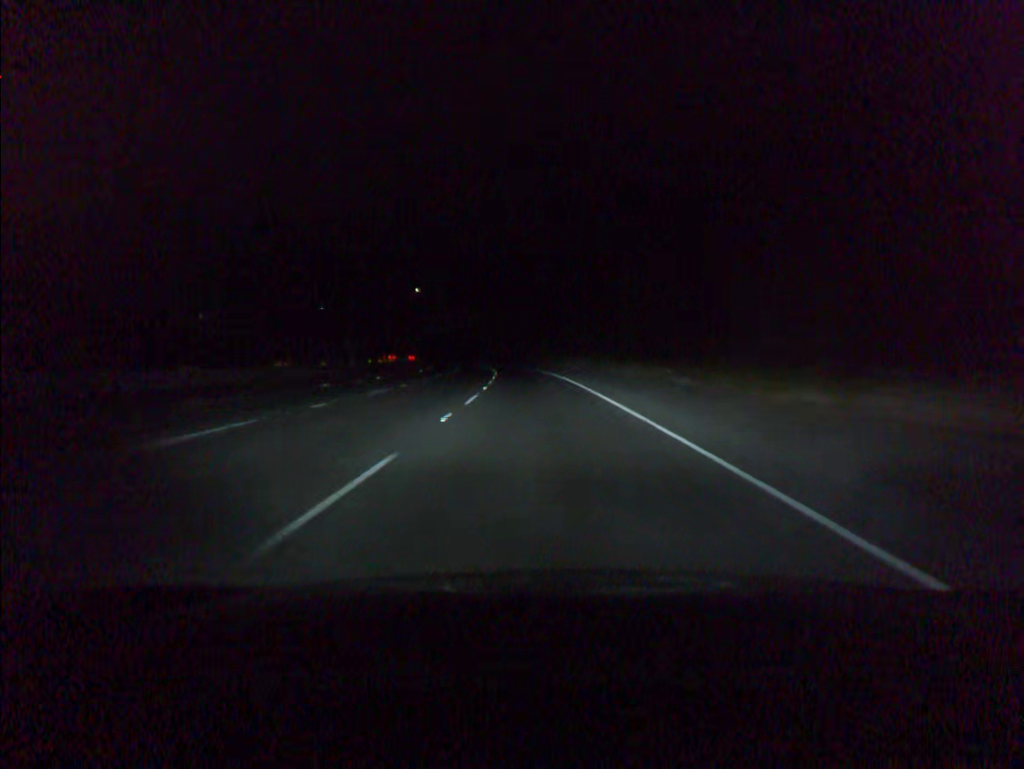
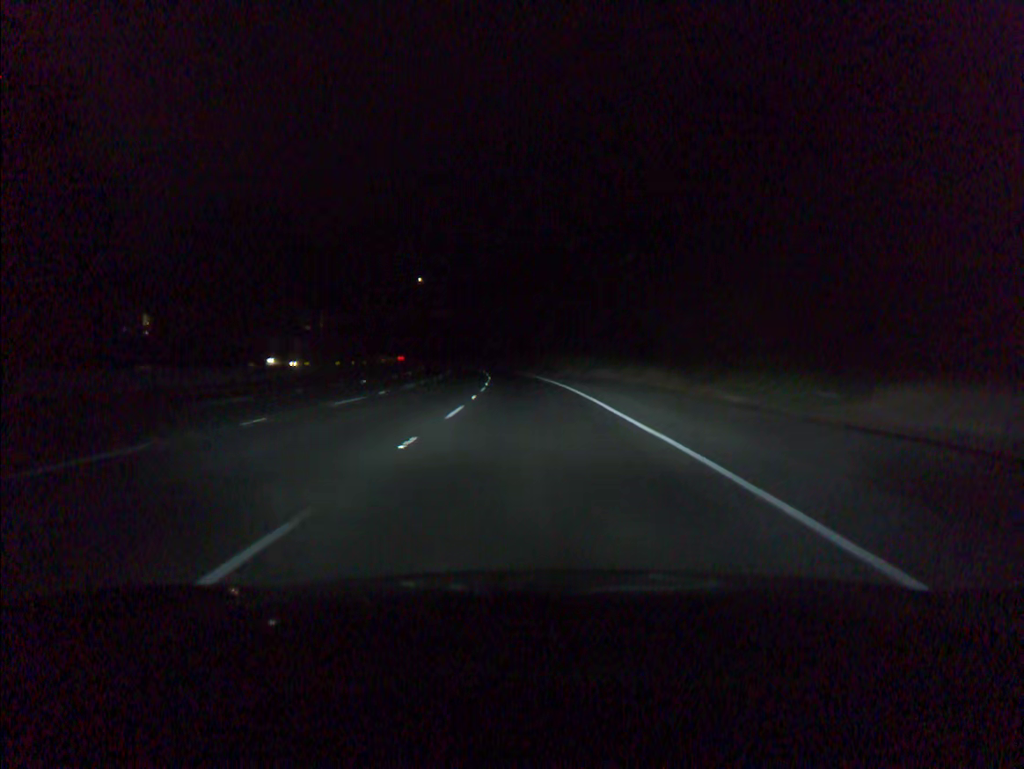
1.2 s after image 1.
(-0.4, +33.6) m; -2°
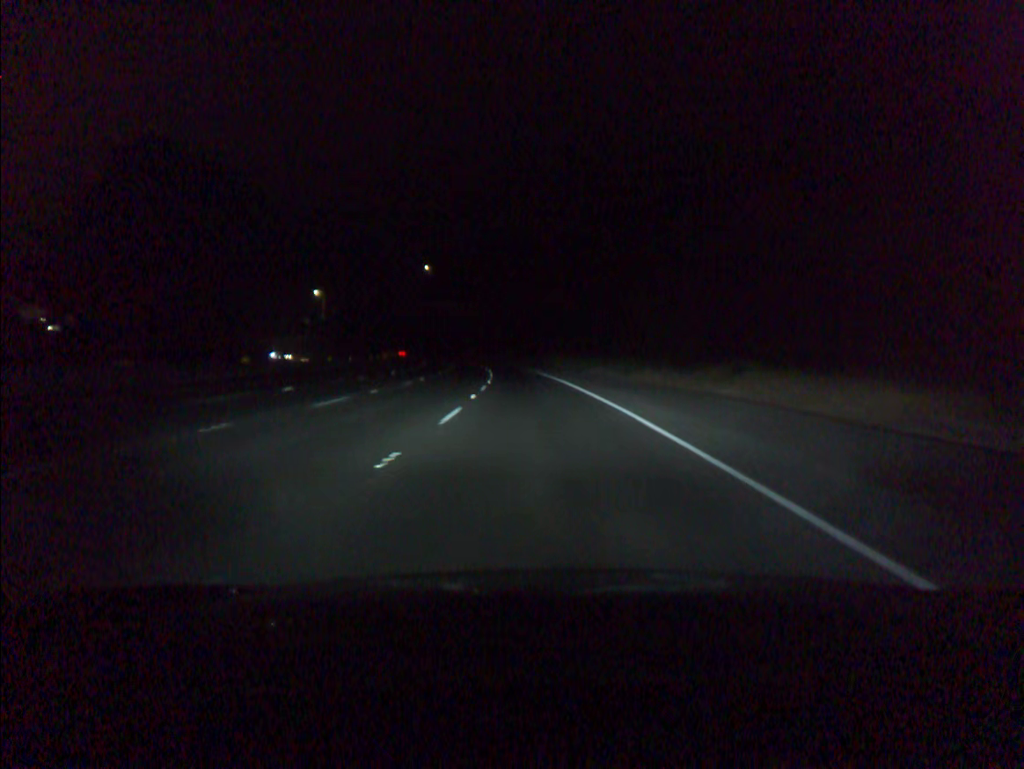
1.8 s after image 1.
(-0.2, +16.8) m; -1°
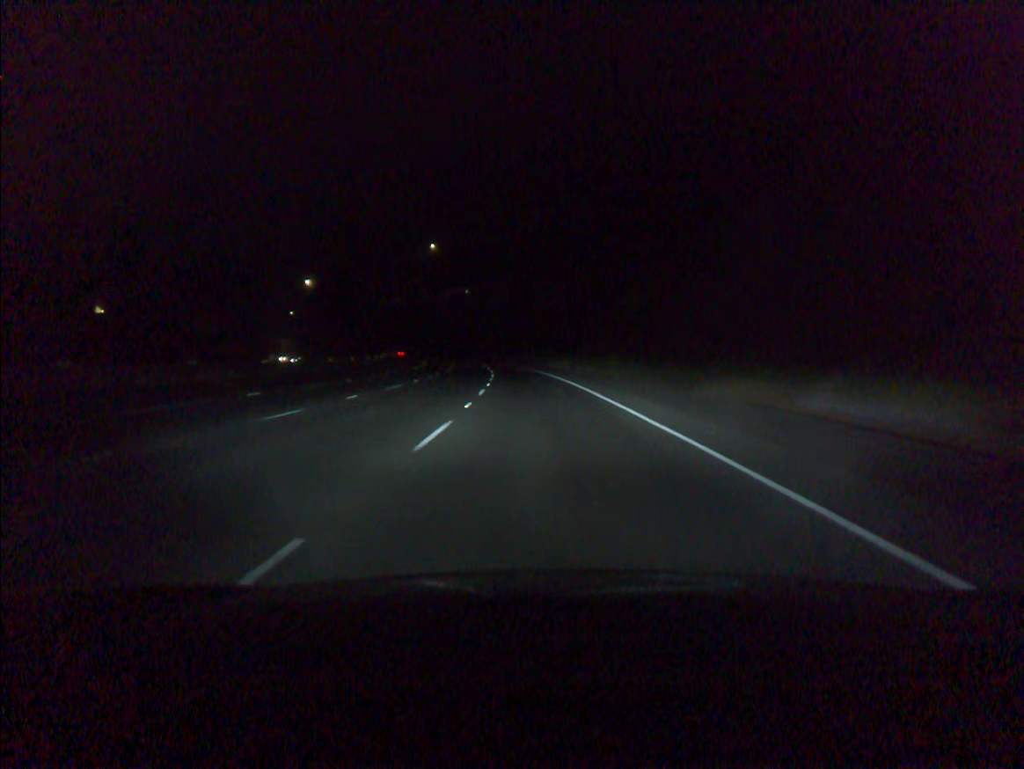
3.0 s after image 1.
(-0.7, +33.6) m; -2°
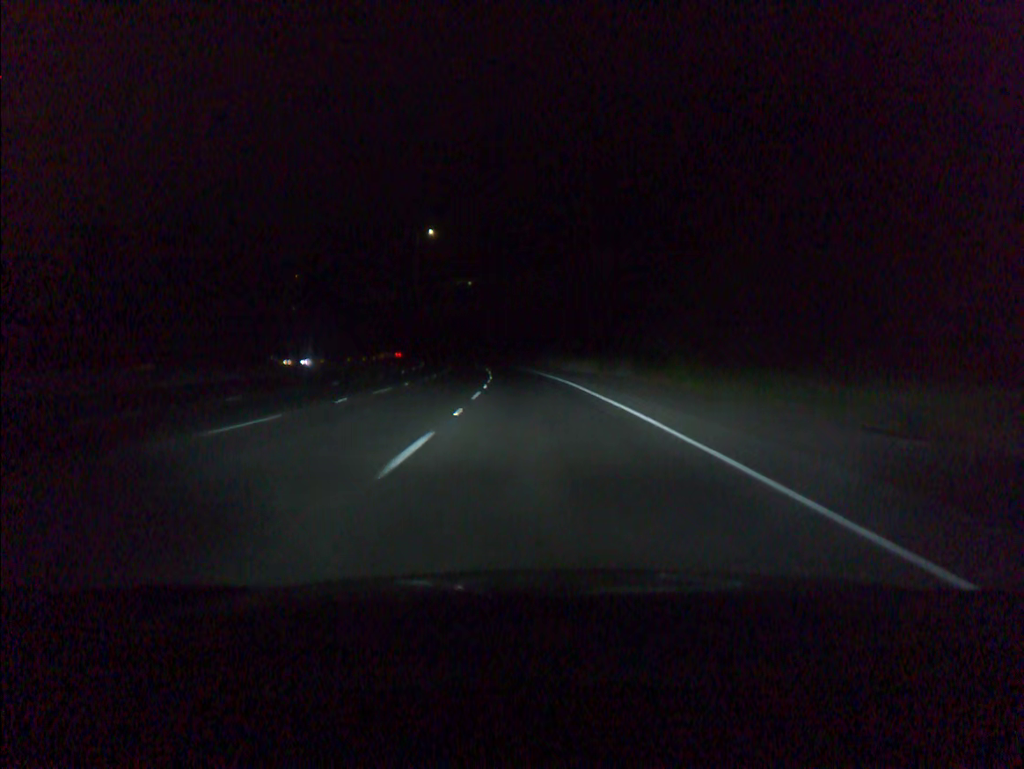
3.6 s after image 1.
(-0.1, +16.8) m; -1°
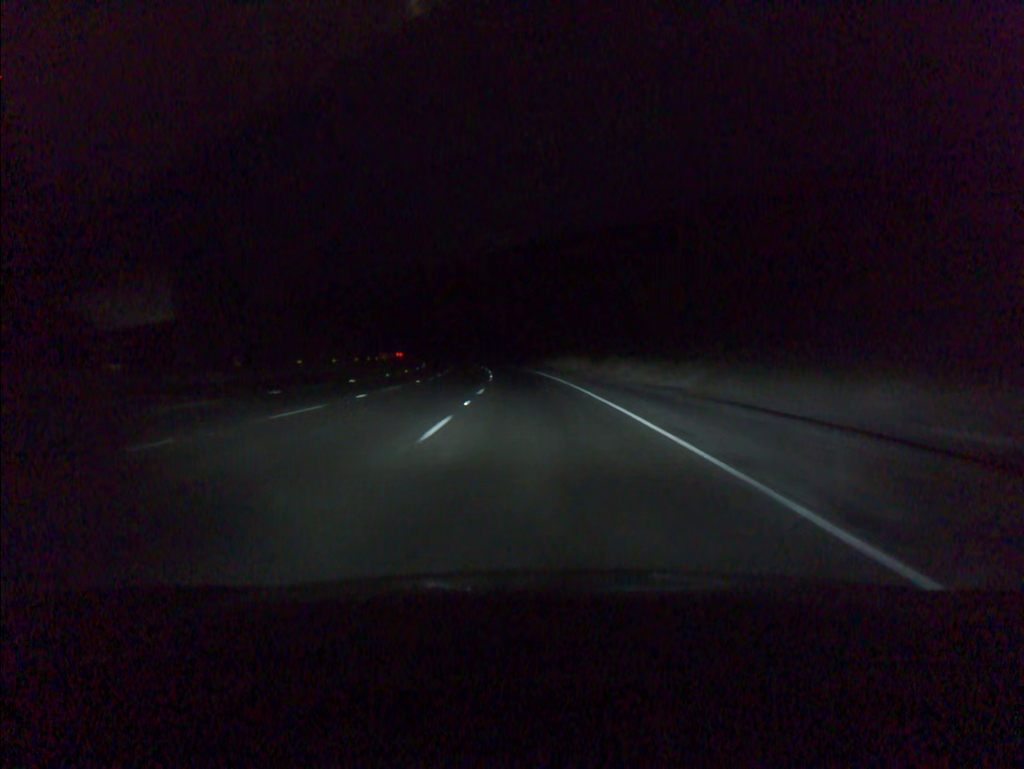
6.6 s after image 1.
(-4.2, +83.9) m; -6°
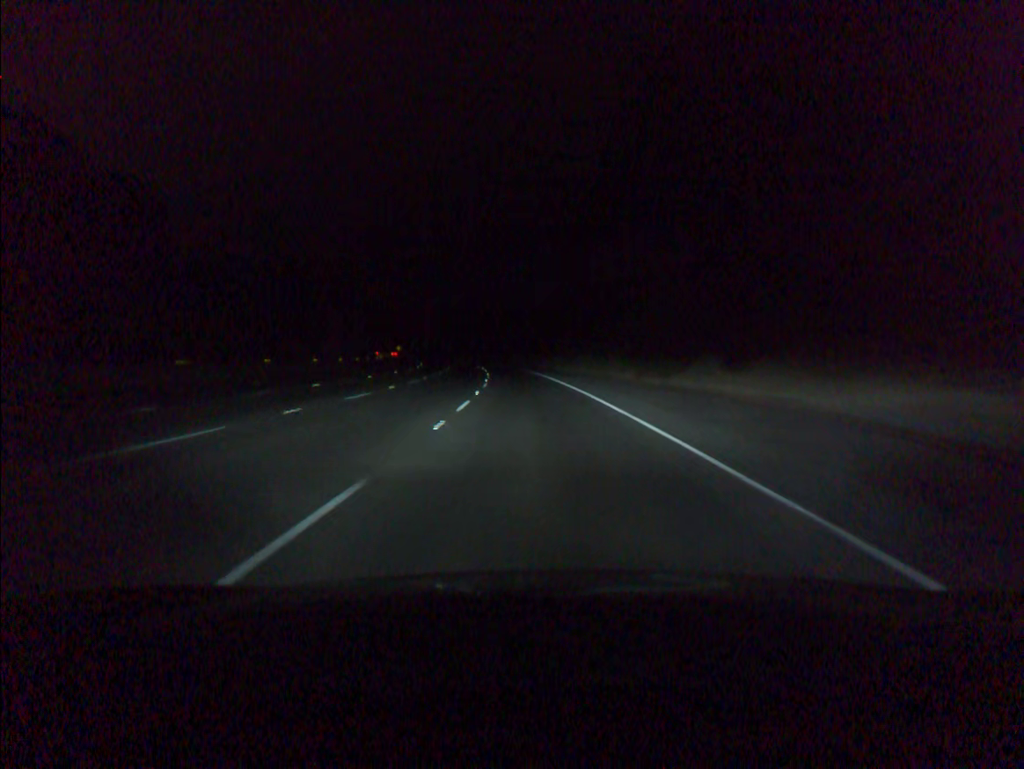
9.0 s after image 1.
(-2.4, +67.0) m; -4°
